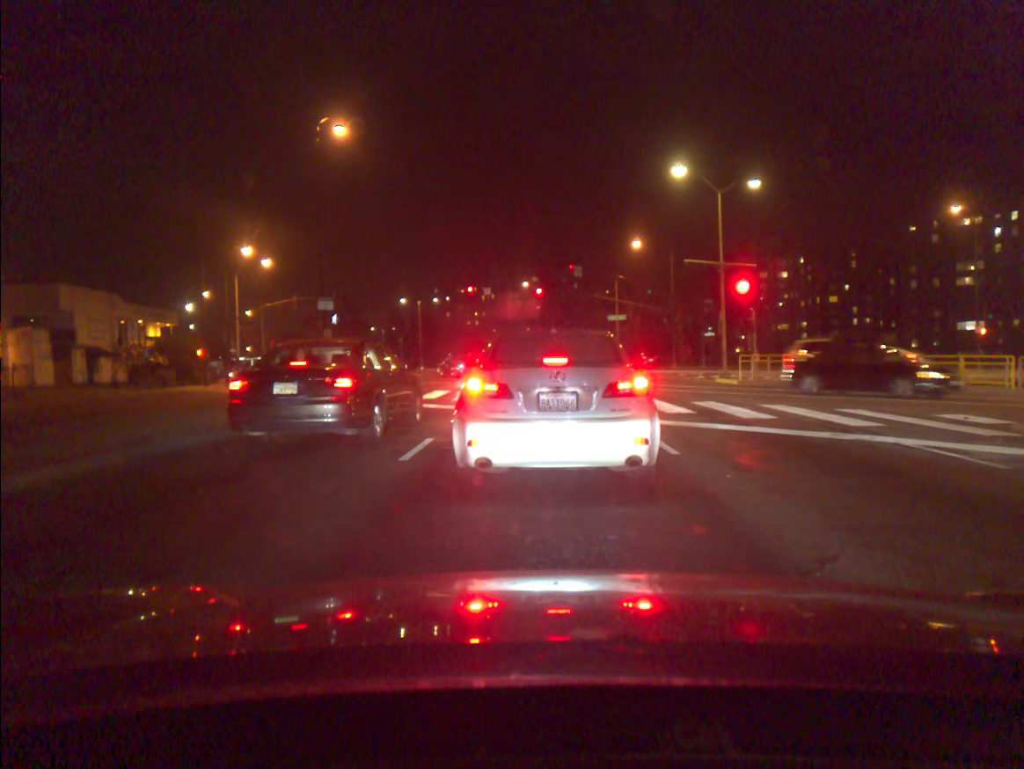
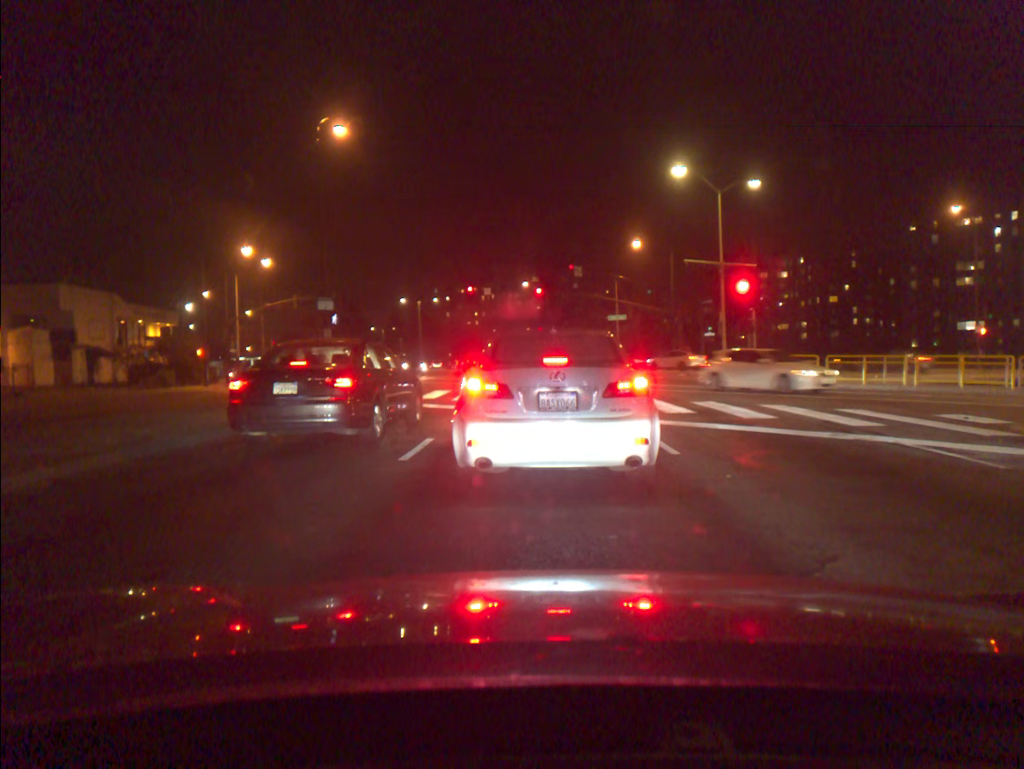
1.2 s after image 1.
(0.0, 0.0) m; 0°
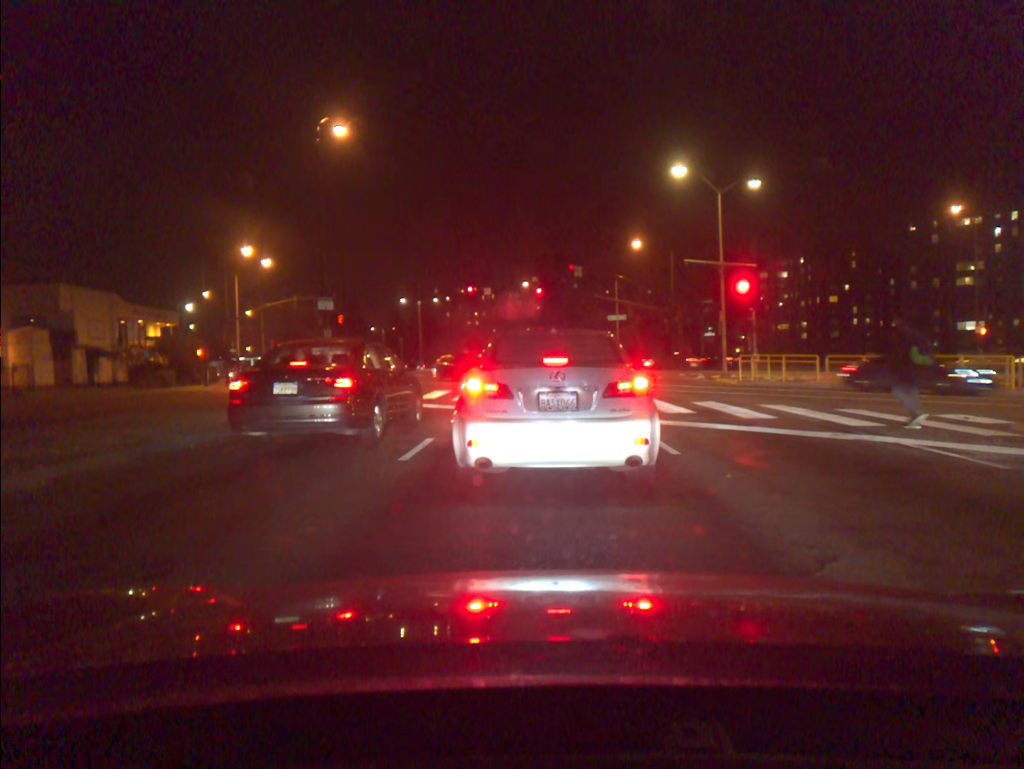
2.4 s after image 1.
(0.0, 0.0) m; 0°
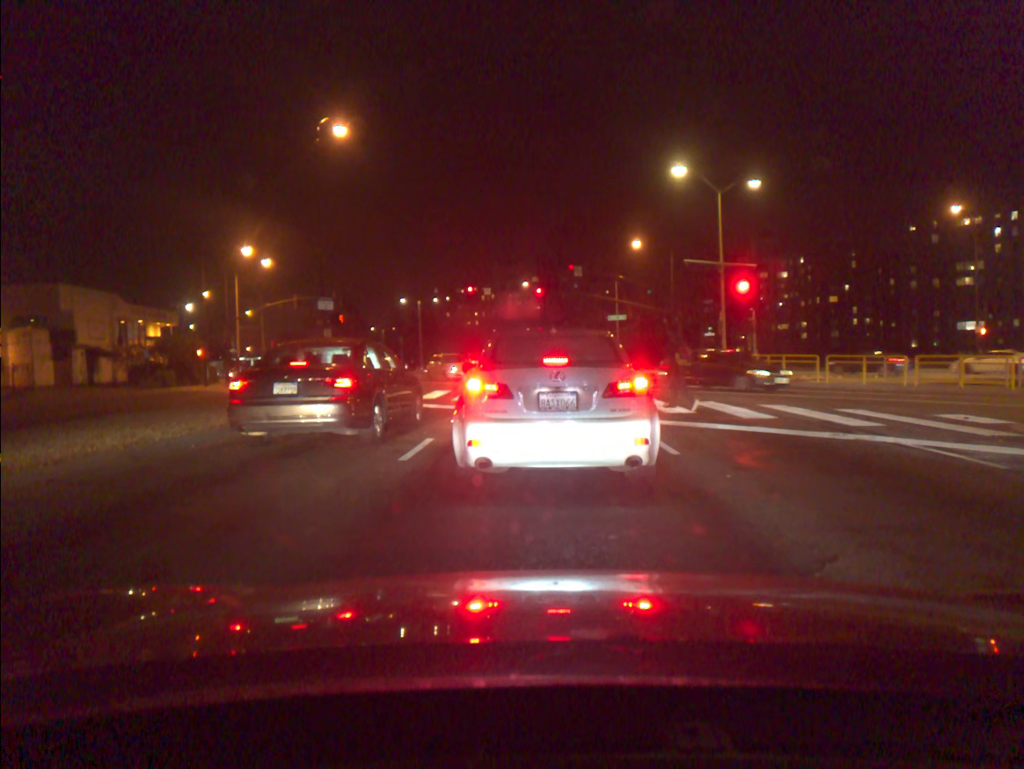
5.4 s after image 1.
(0.0, 0.0) m; 0°
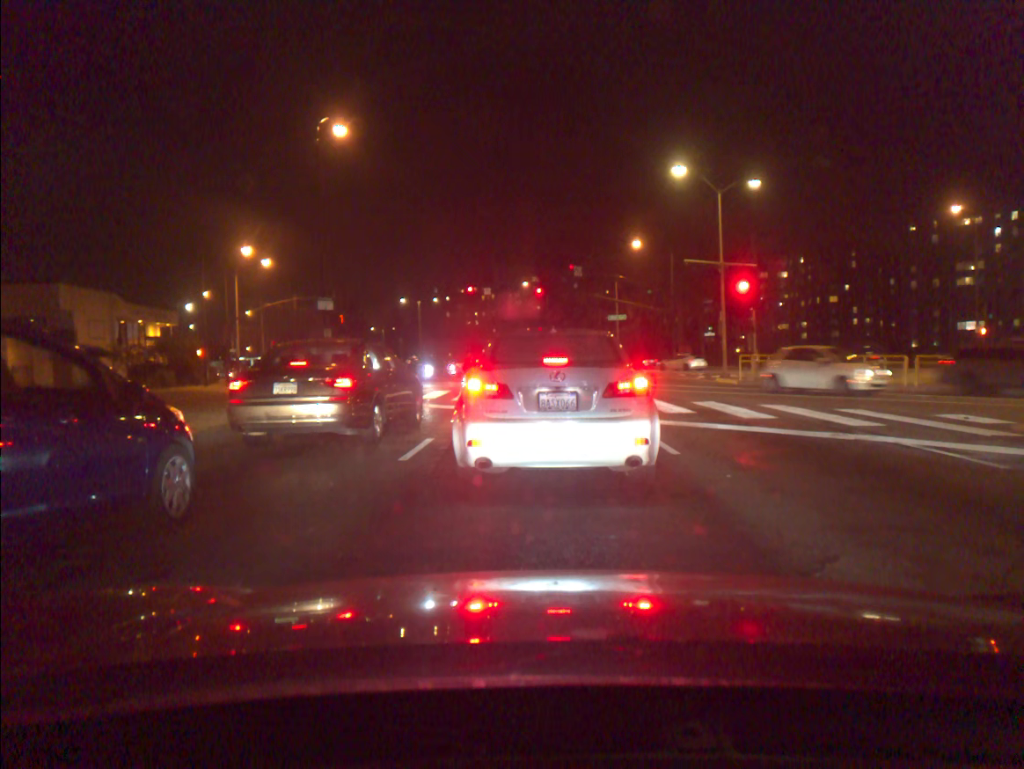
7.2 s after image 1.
(0.0, 0.0) m; 0°
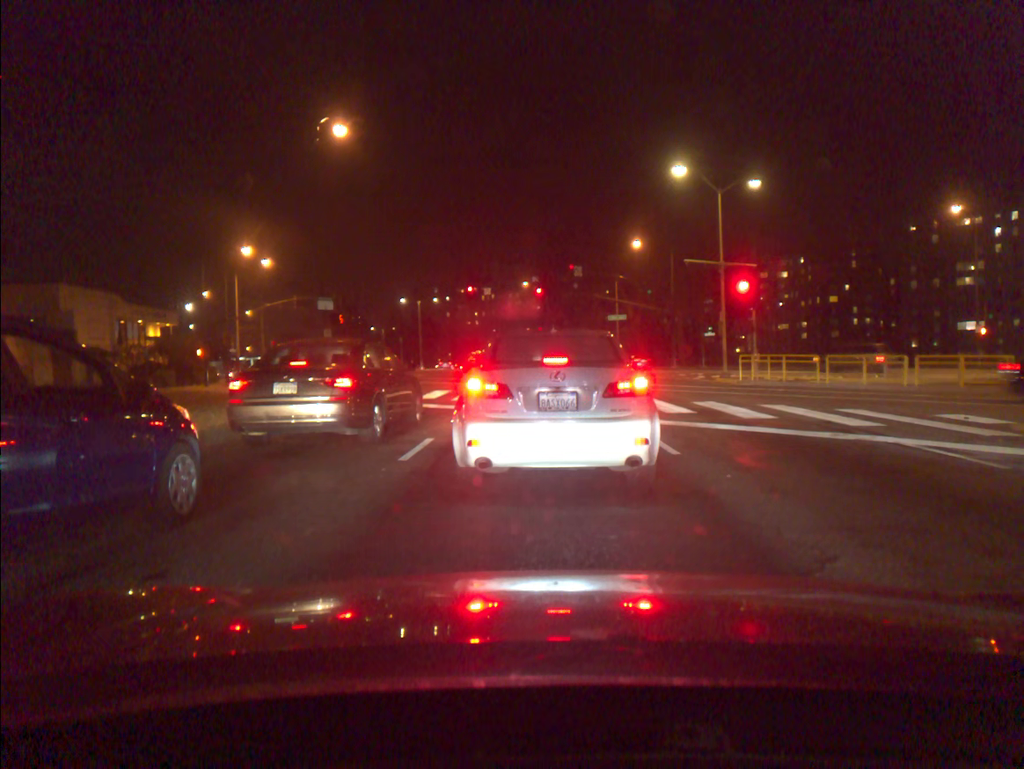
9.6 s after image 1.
(0.0, 0.0) m; 0°
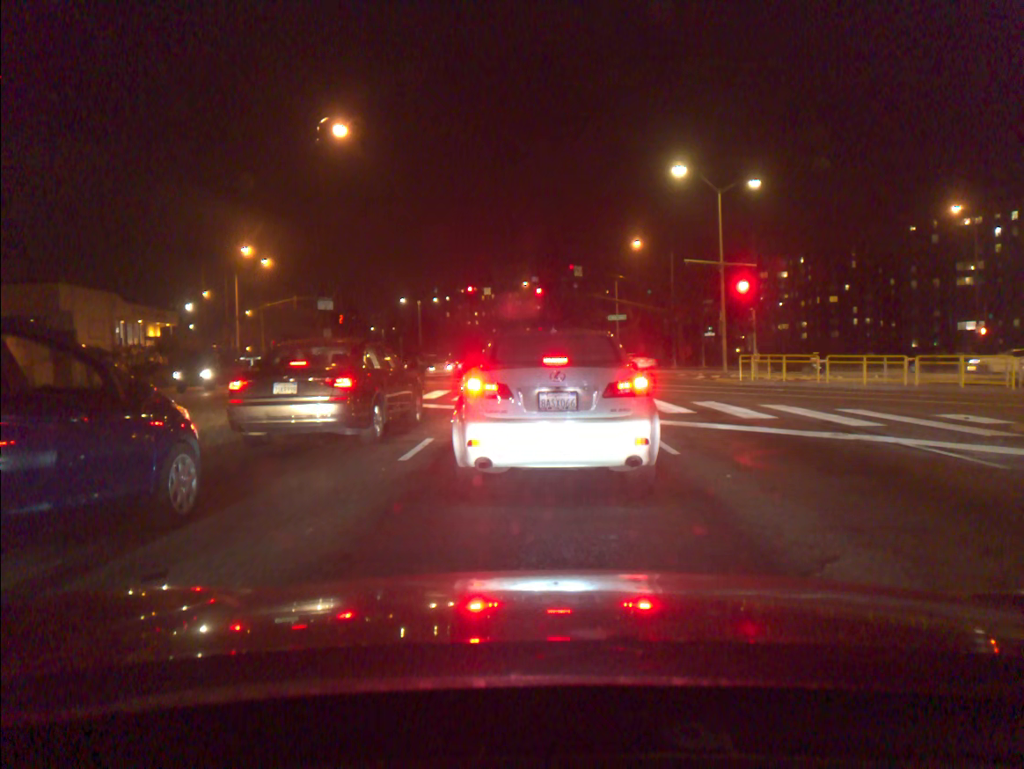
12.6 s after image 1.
(0.0, +0.1) m; 0°
